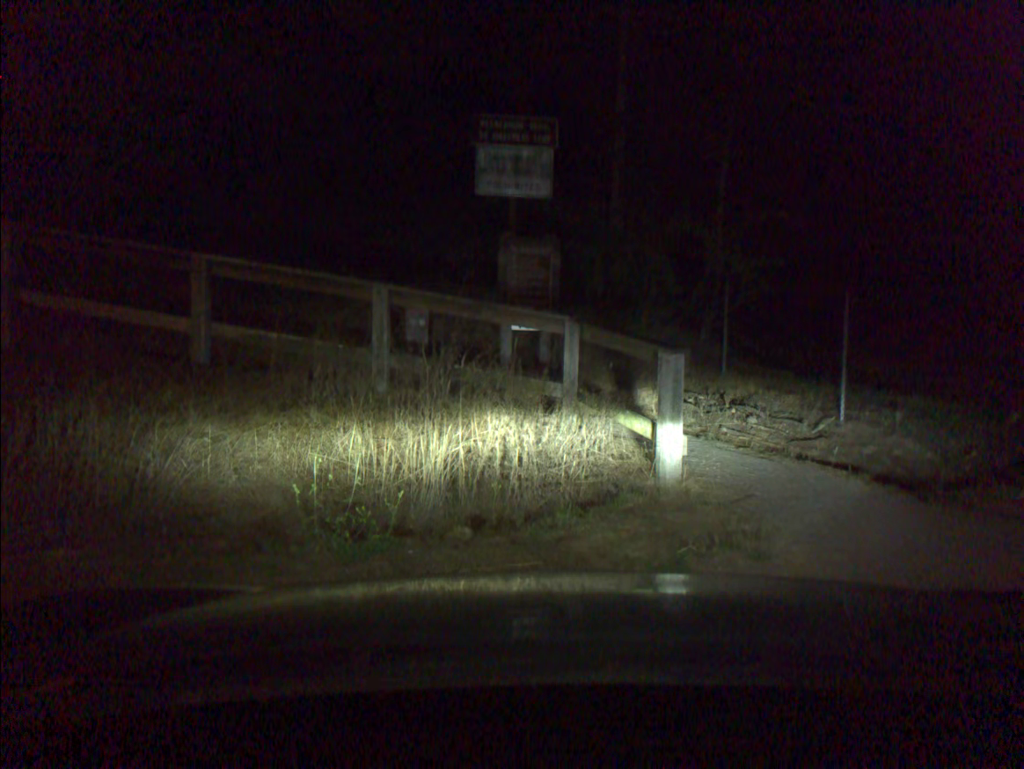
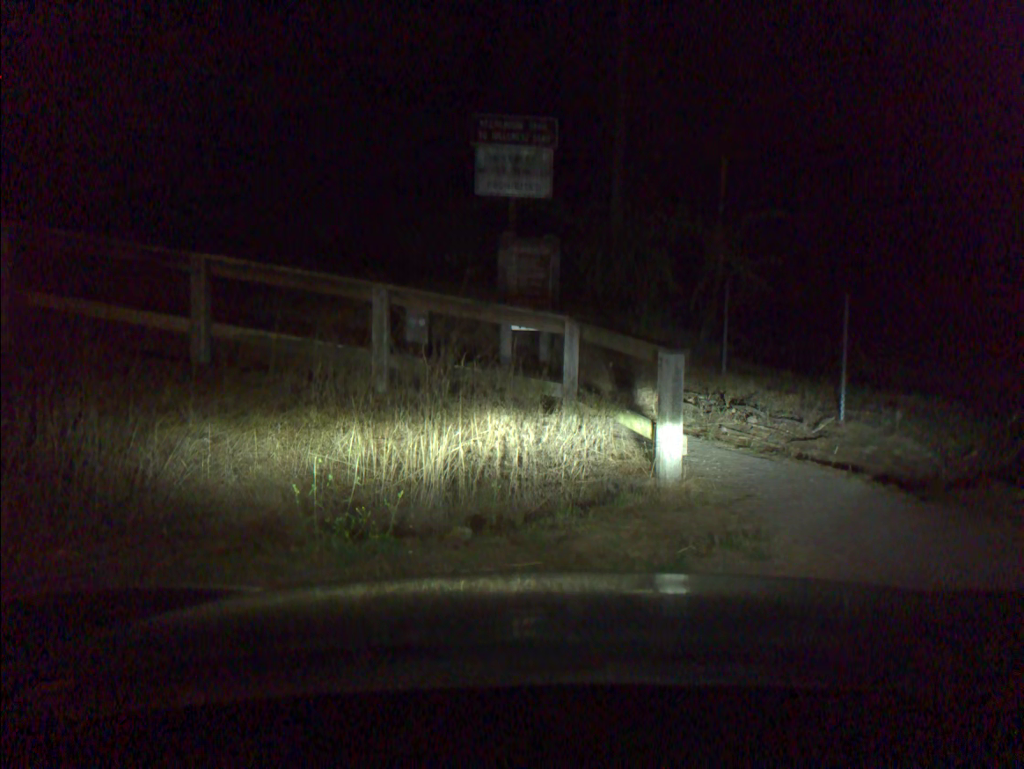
(0.0, 0.0) m; 0°
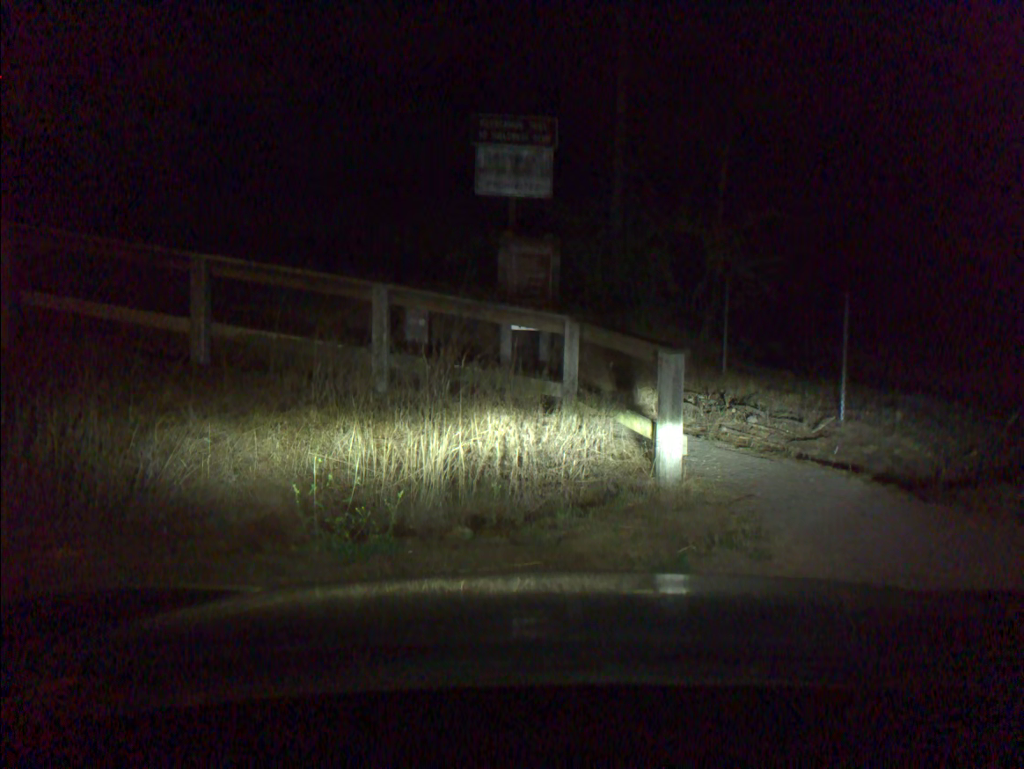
(0.0, 0.0) m; 0°
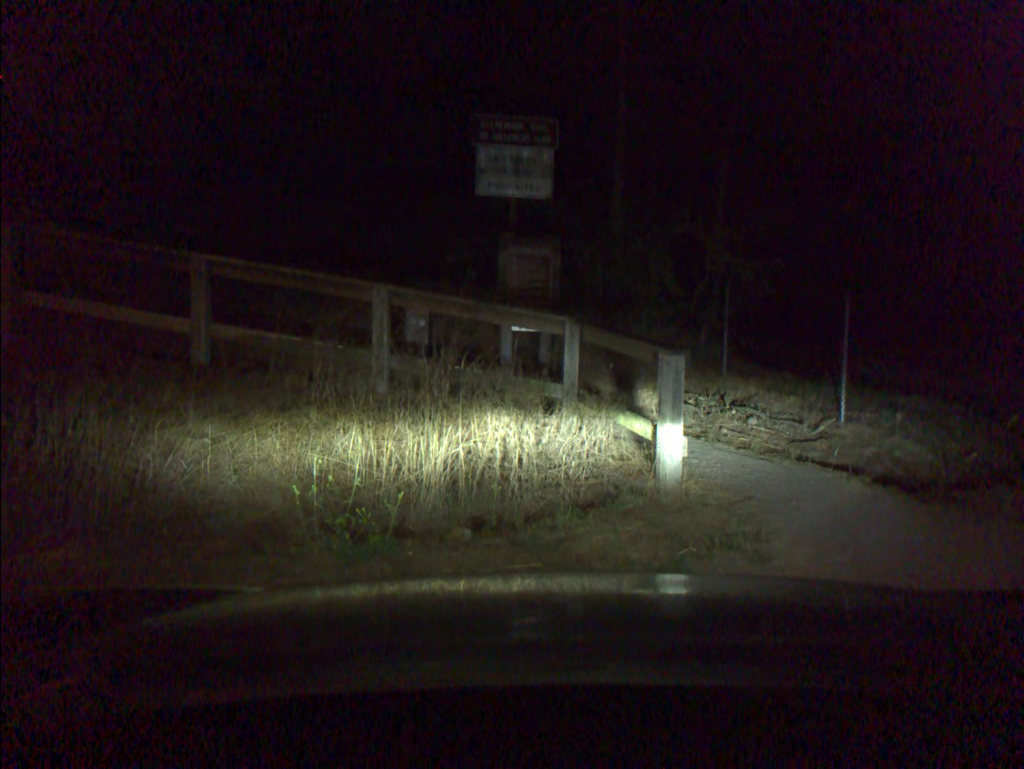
(0.0, 0.0) m; 0°
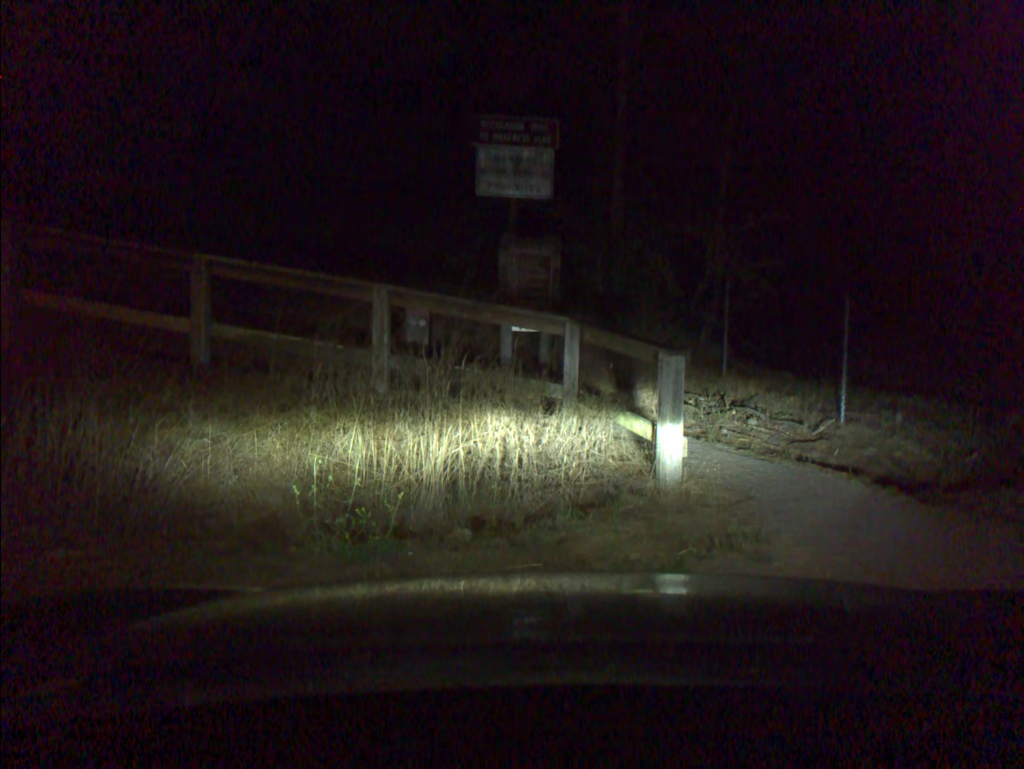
(0.0, 0.0) m; 0°
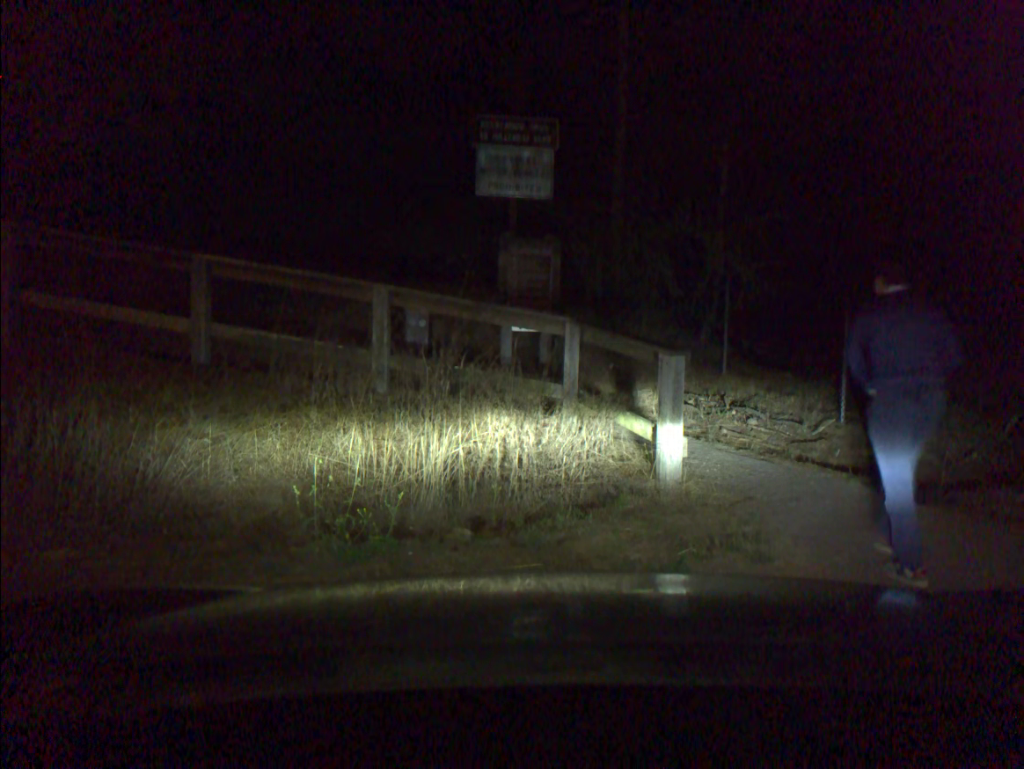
(0.0, 0.0) m; 0°
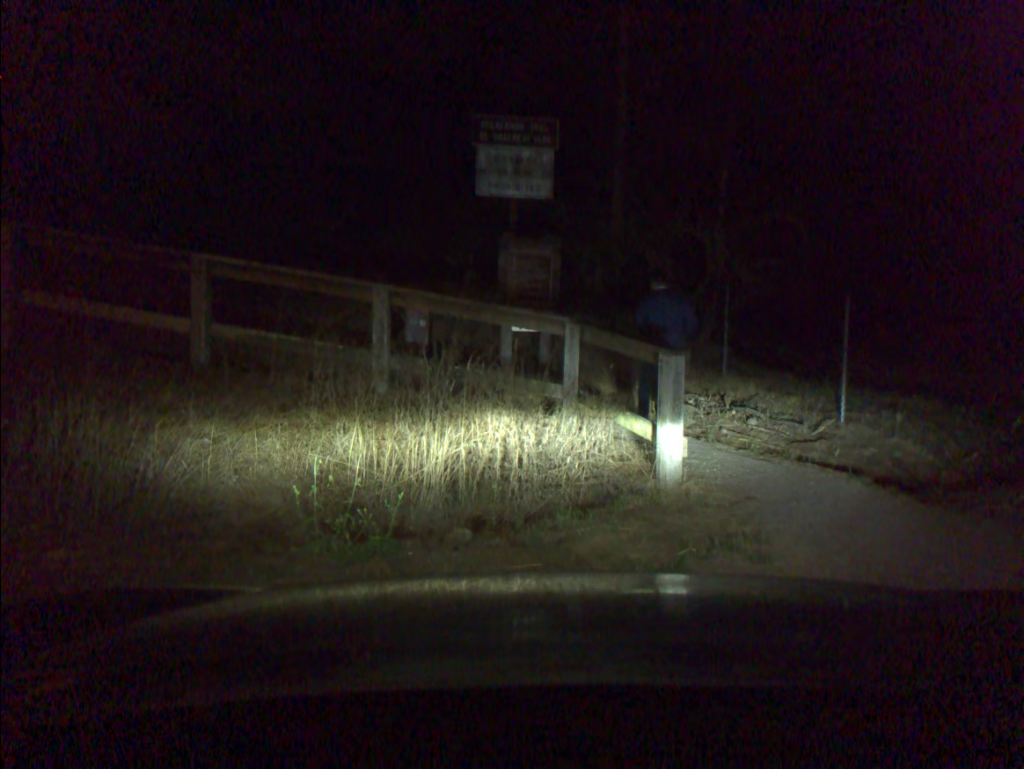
(0.0, 0.0) m; 0°
